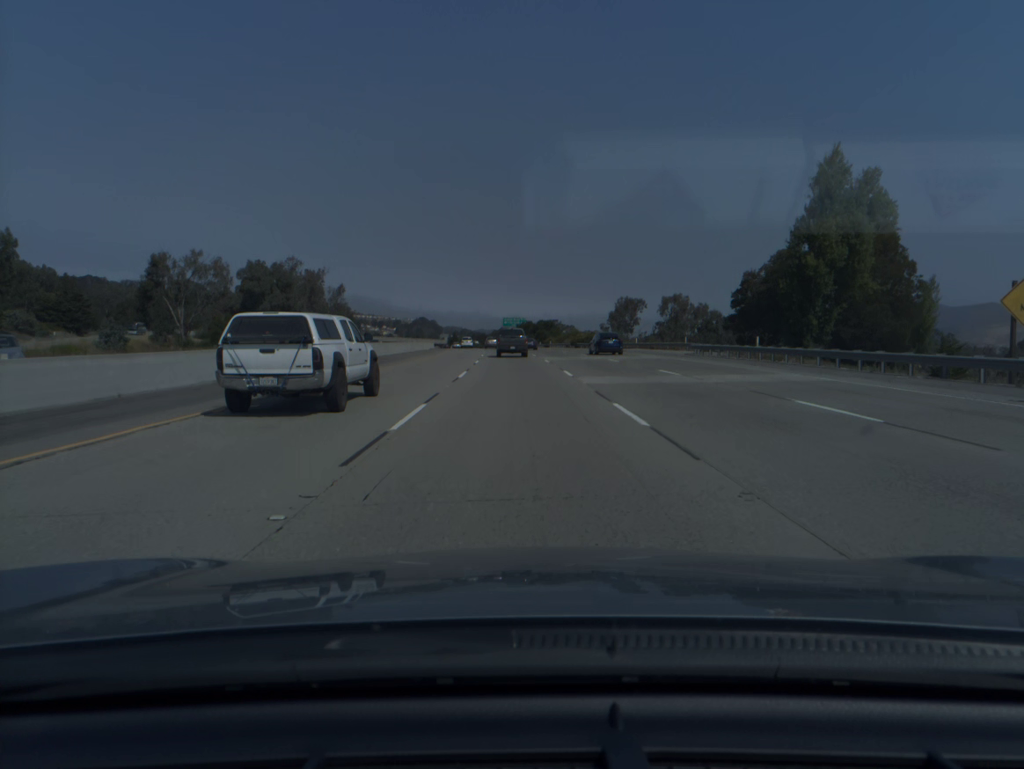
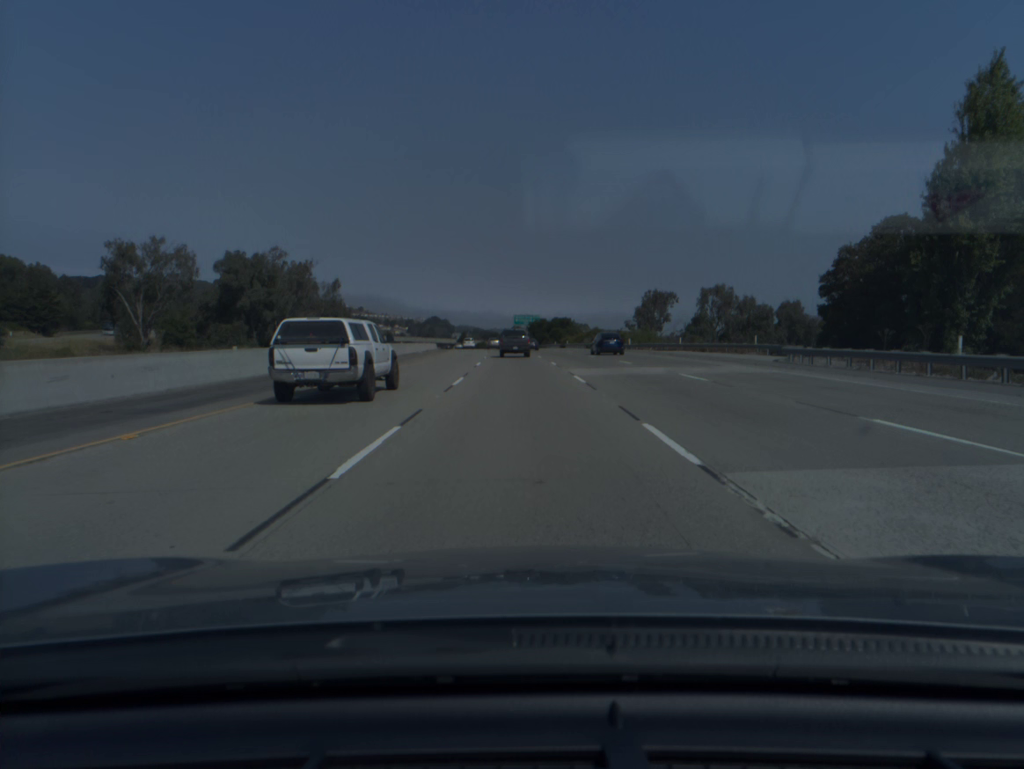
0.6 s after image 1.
(-0.2, +18.0) m; -1°
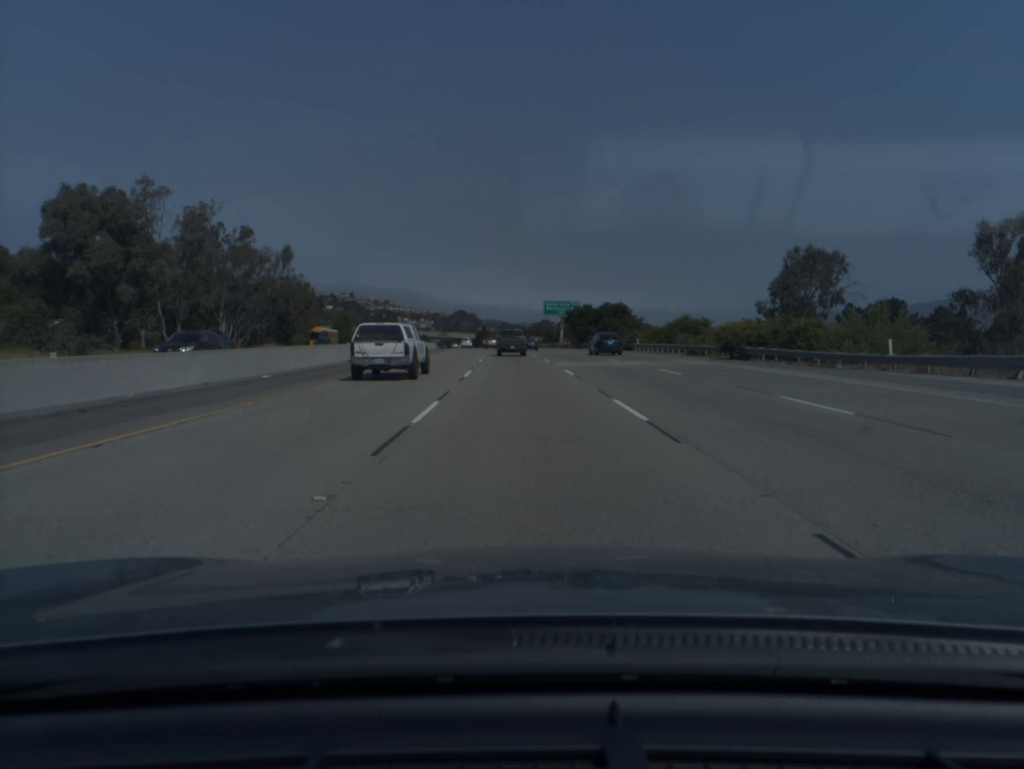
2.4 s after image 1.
(-1.0, +54.0) m; -2°
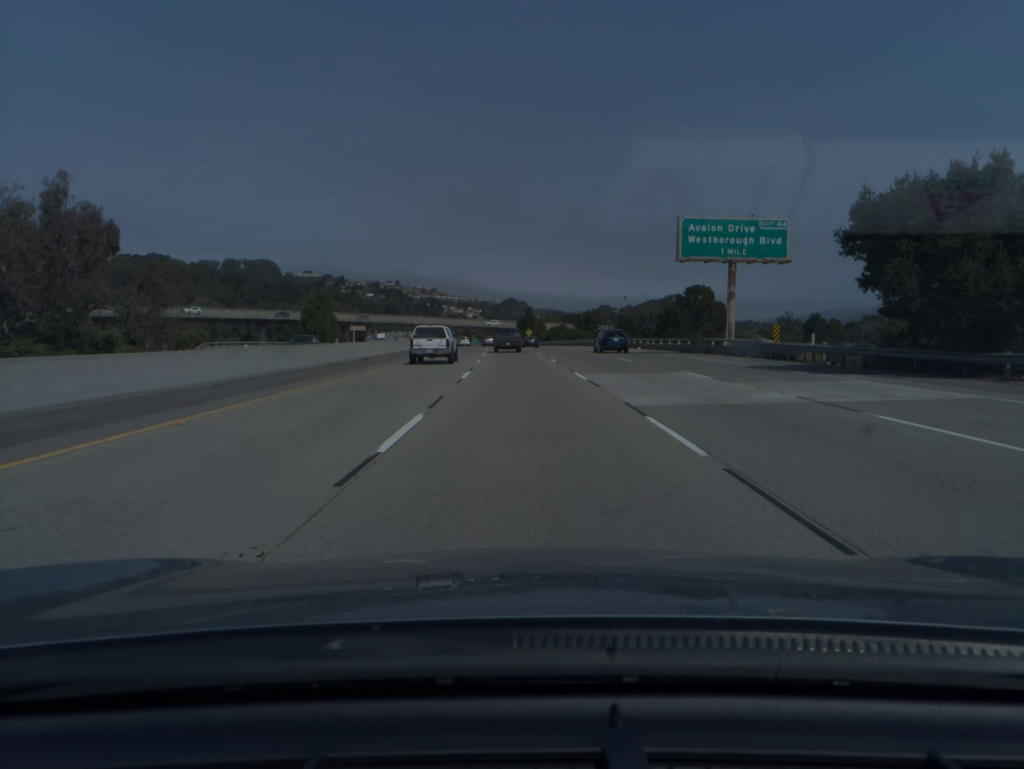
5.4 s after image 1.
(-3.0, +90.9) m; -4°
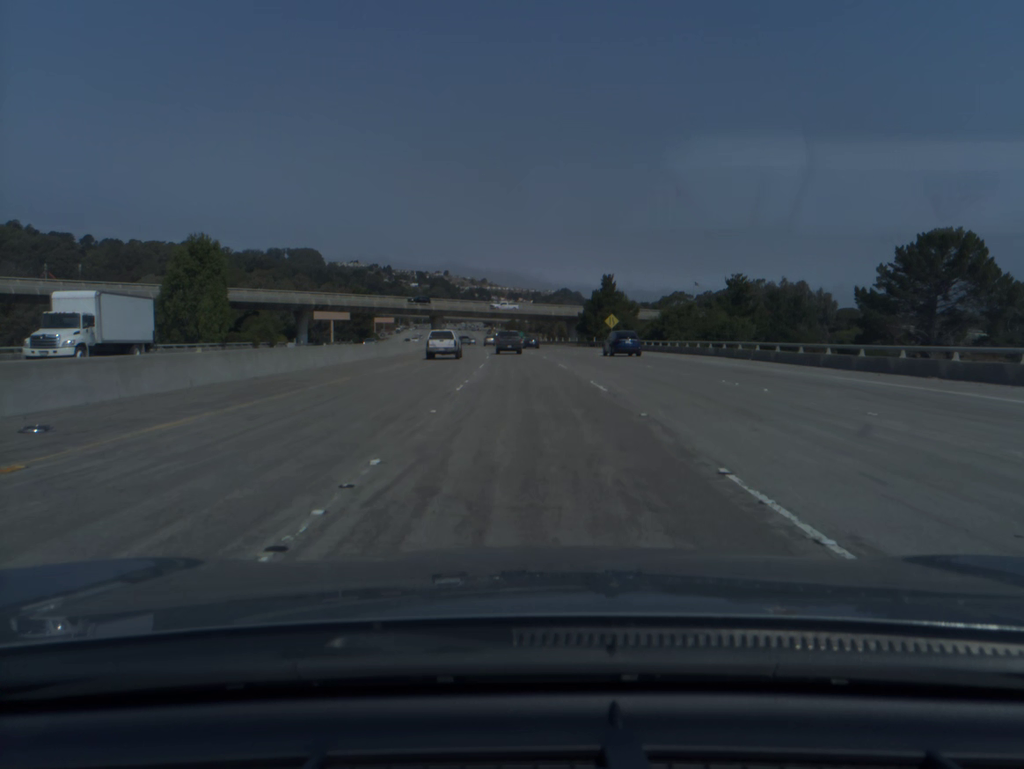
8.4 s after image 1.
(-3.0, +92.1) m; -4°
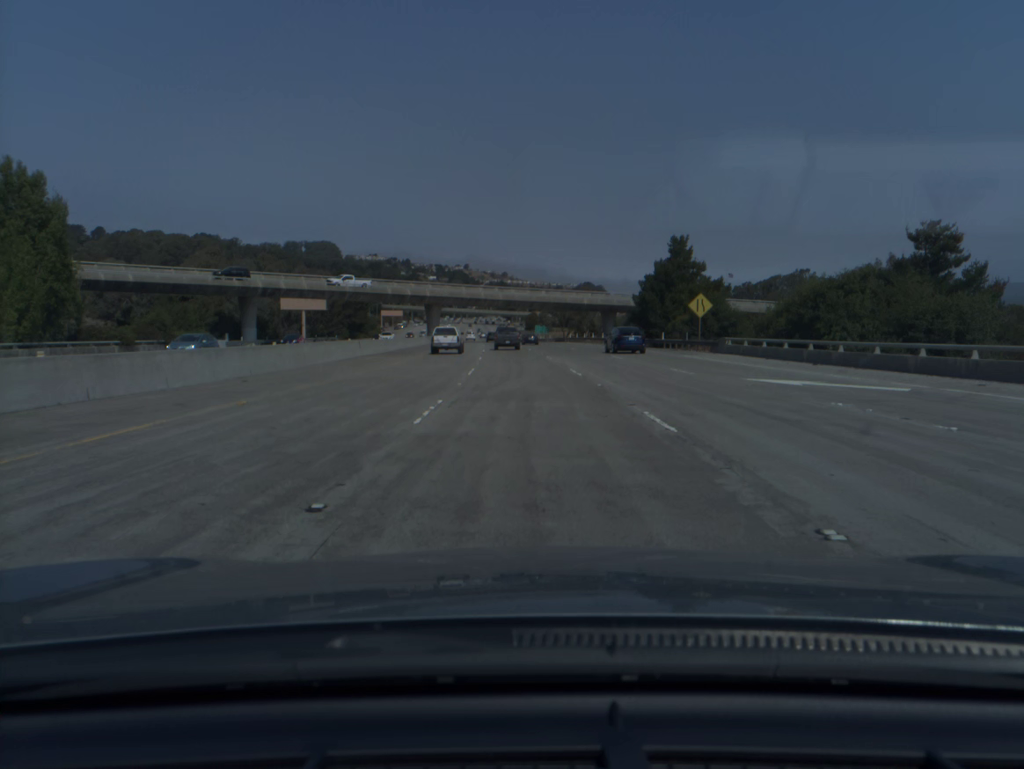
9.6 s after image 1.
(-0.5, +37.3) m; -2°
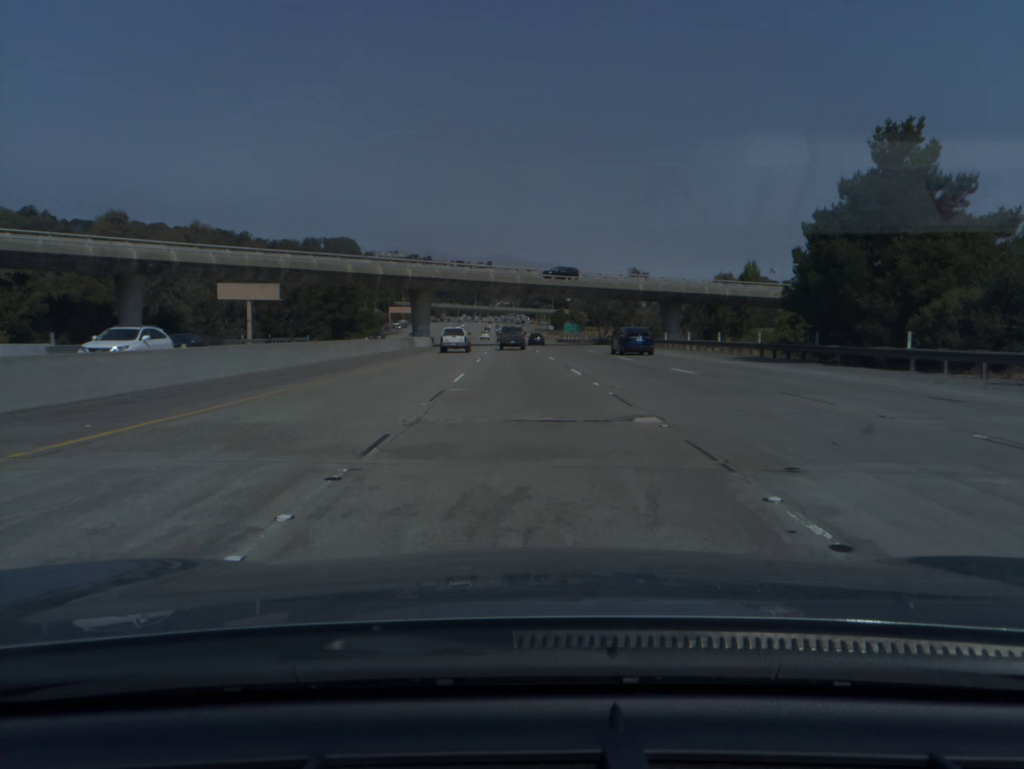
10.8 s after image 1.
(-0.6, +37.4) m; -2°
